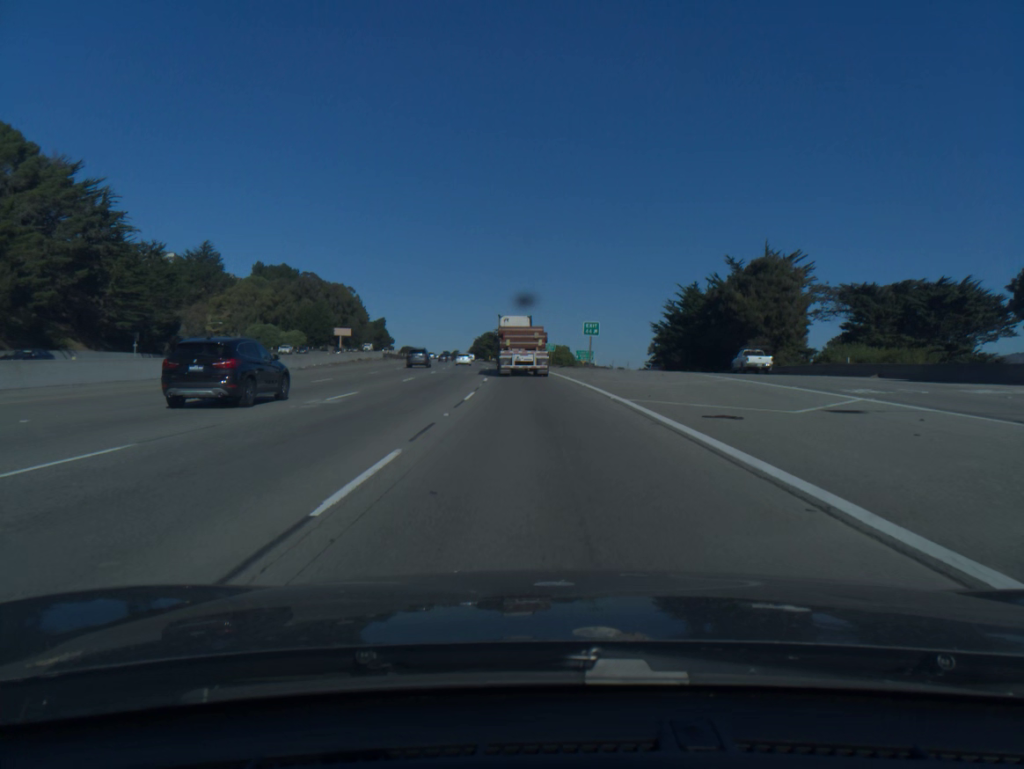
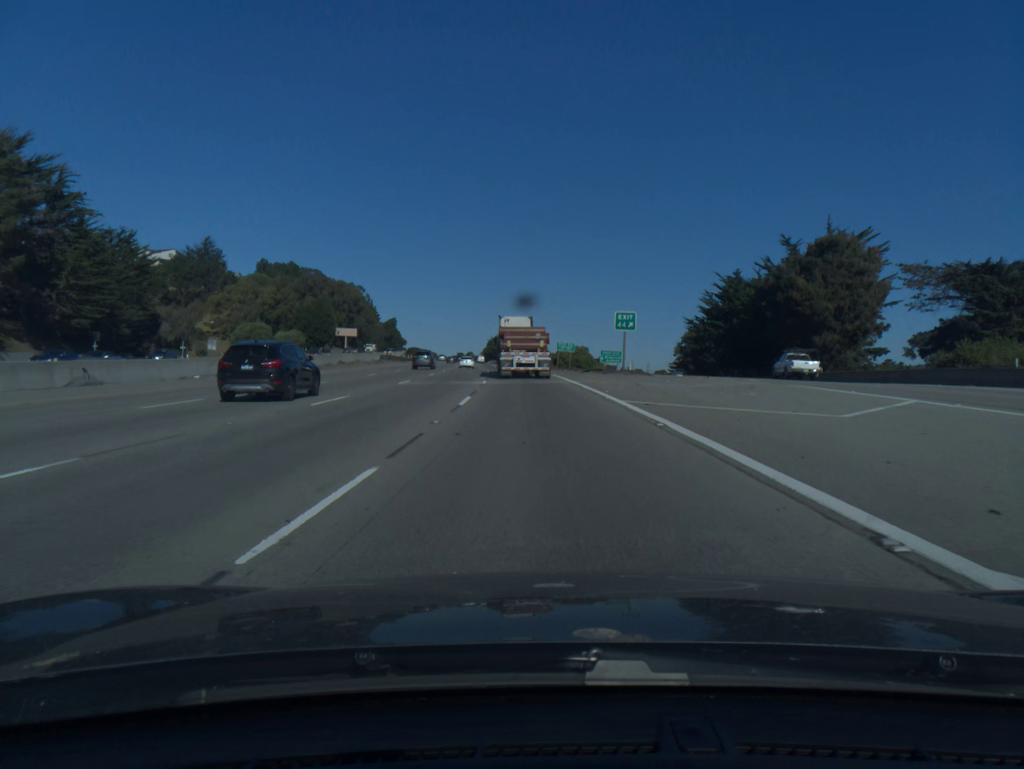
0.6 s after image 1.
(-0.1, +16.1) m; -1°
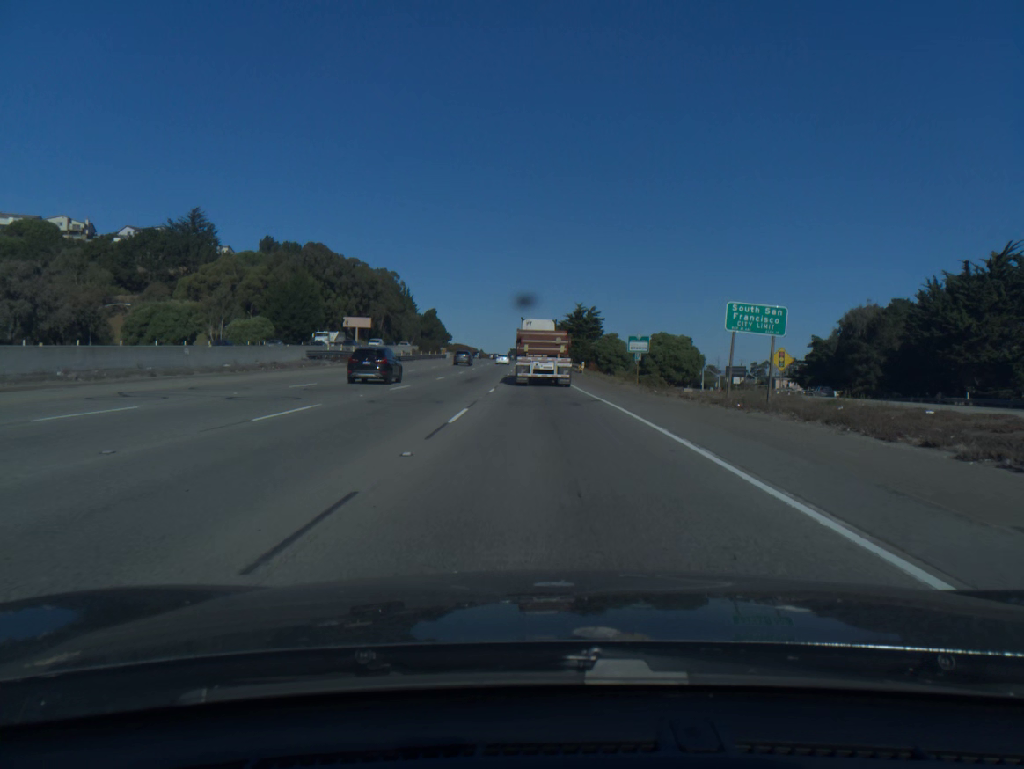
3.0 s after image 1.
(-2.6, +63.3) m; -4°
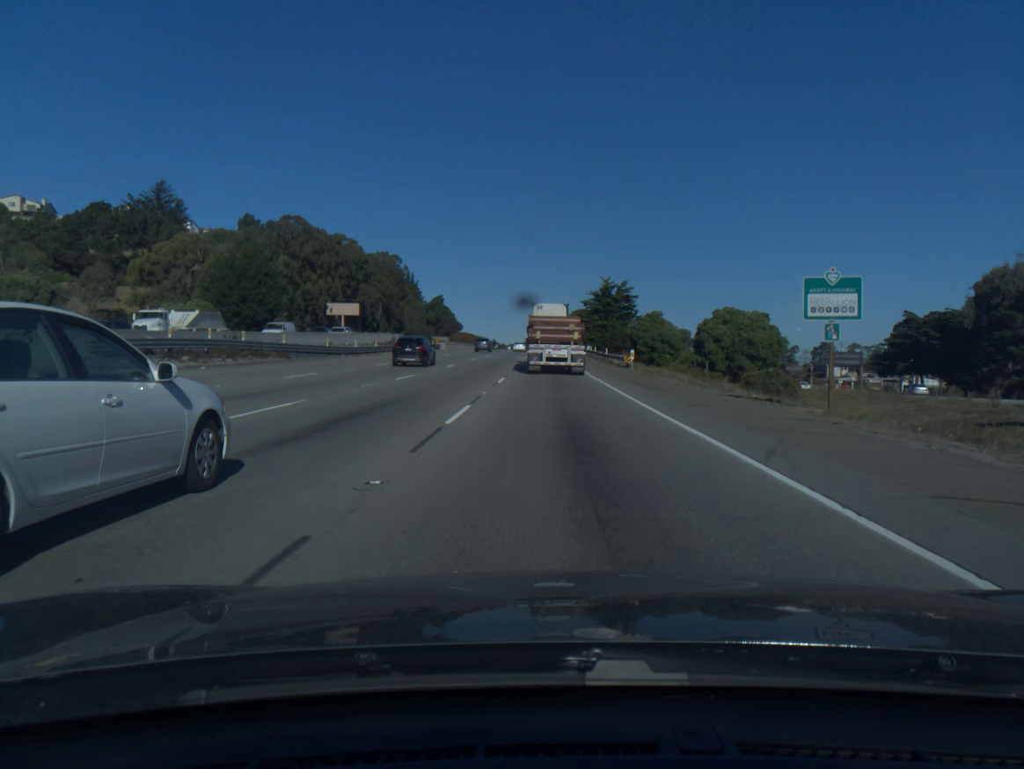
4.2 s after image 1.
(-0.4, +31.4) m; -1°
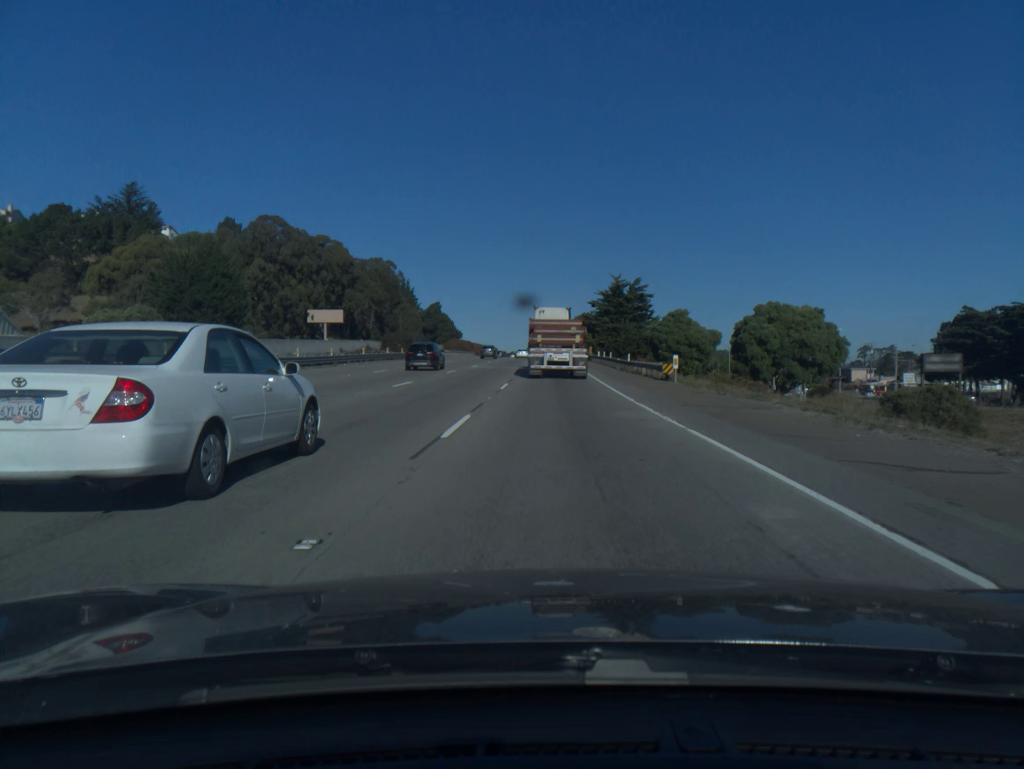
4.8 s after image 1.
(0.0, +15.7) m; 0°
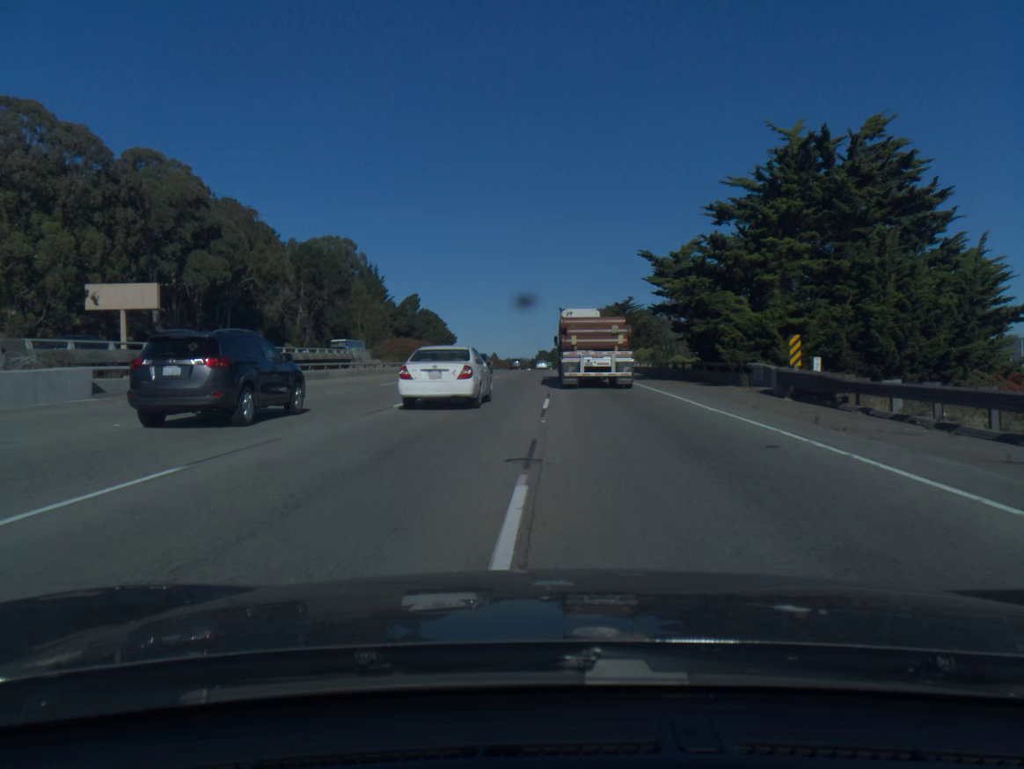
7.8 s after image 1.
(-0.7, +80.3) m; -1°
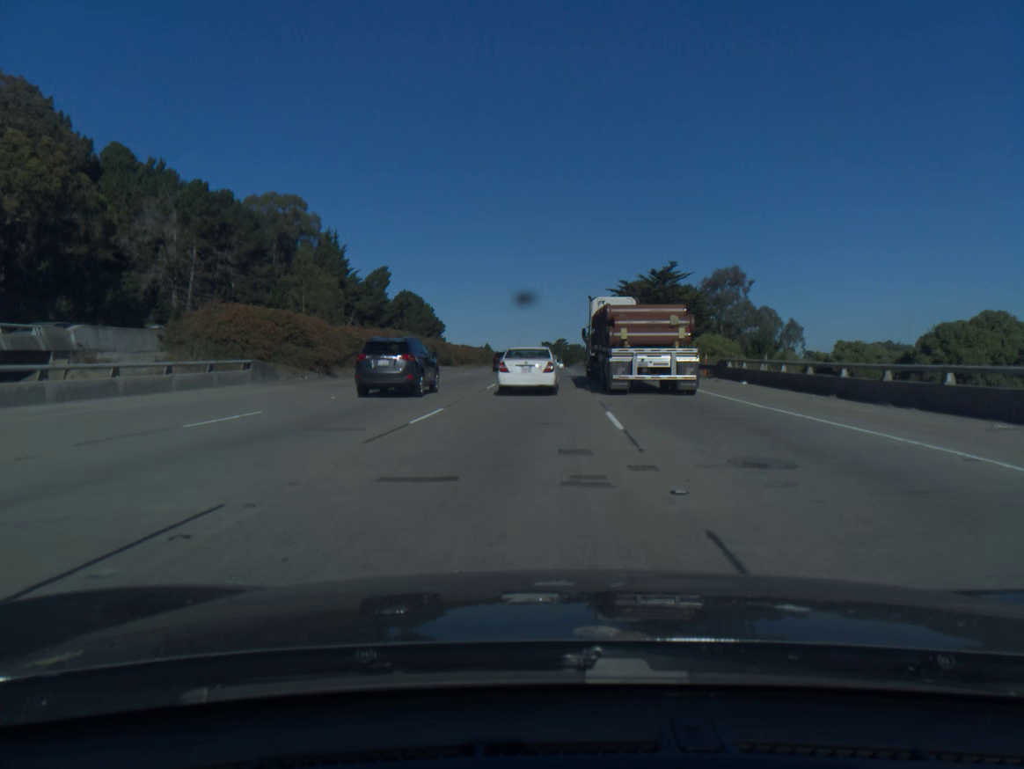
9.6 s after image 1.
(-0.2, +49.5) m; 0°
